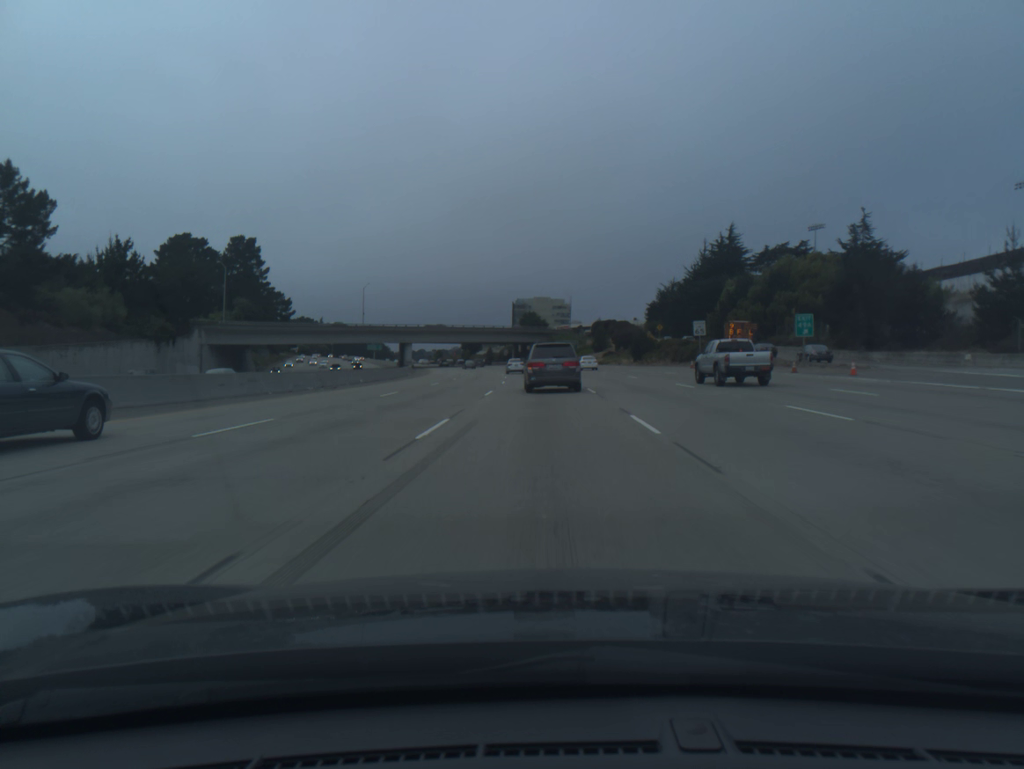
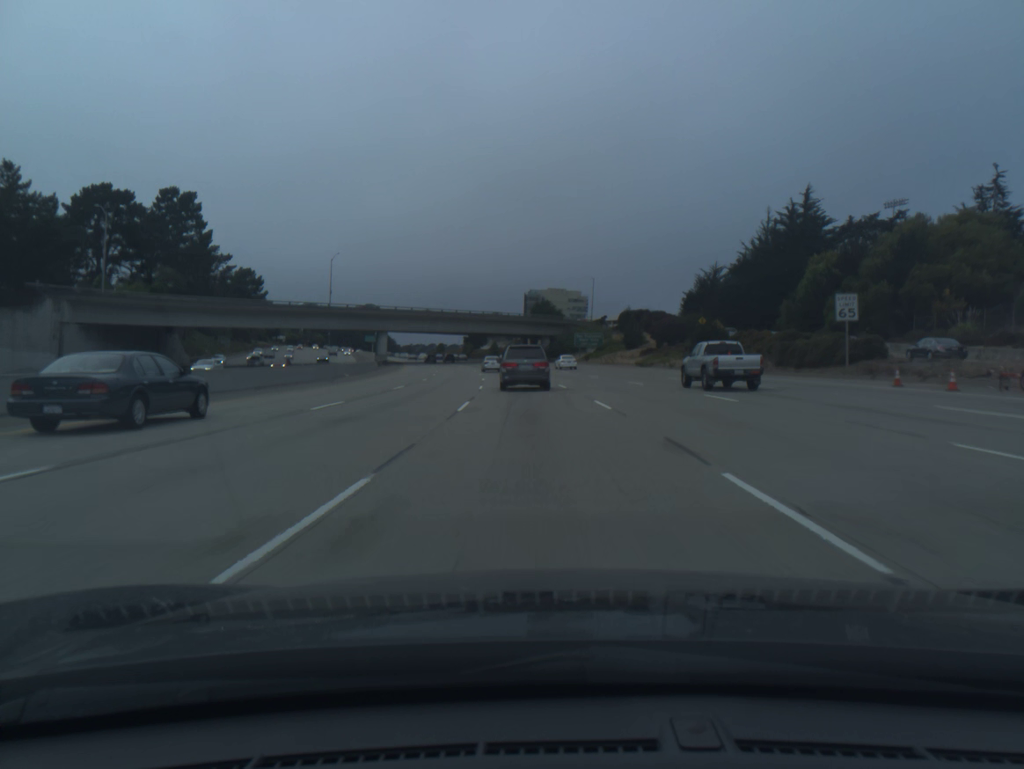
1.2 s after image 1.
(-0.2, +36.2) m; -1°
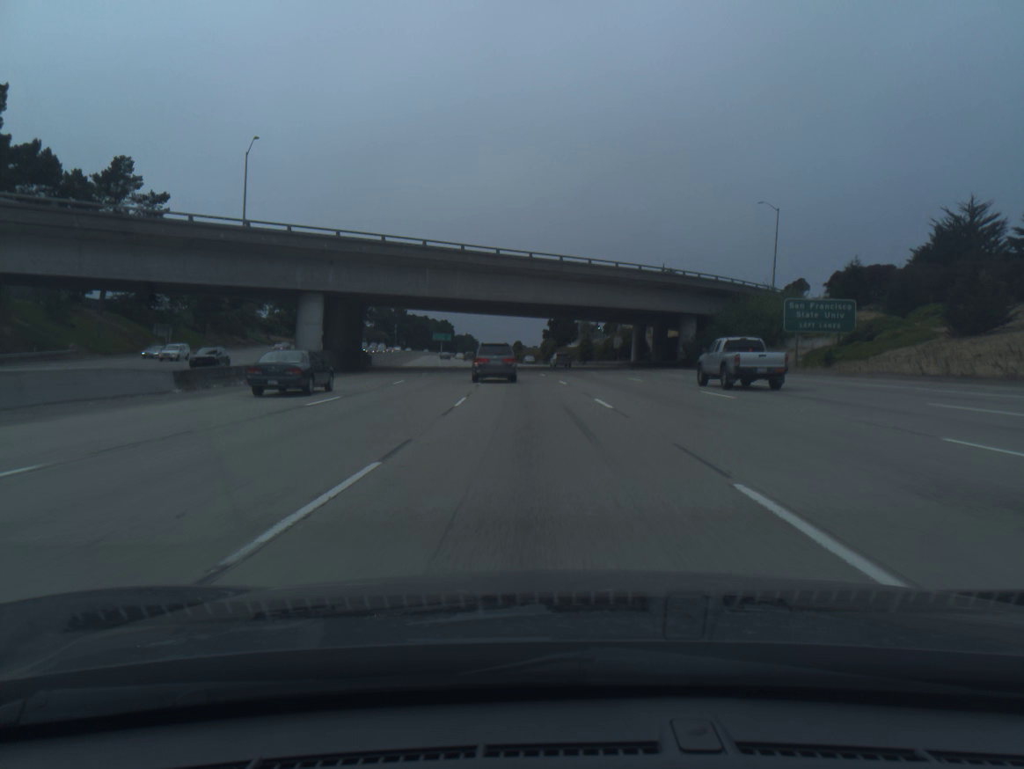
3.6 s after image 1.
(-3.9, +71.5) m; -7°
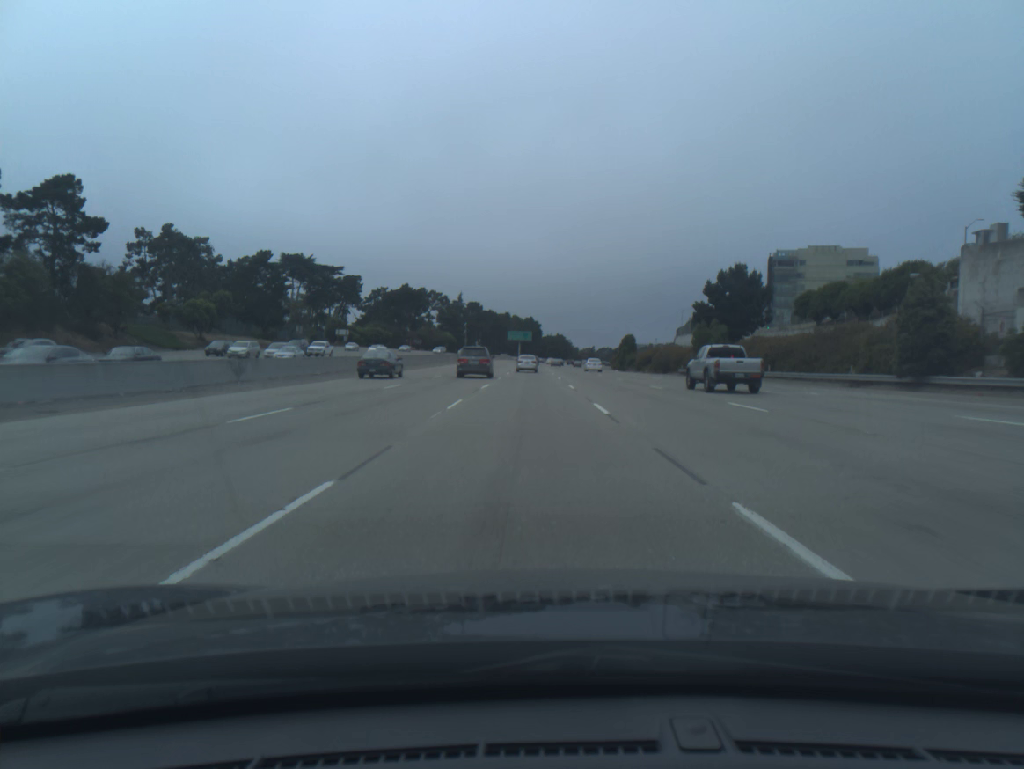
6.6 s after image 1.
(-5.6, +86.7) m; -7°
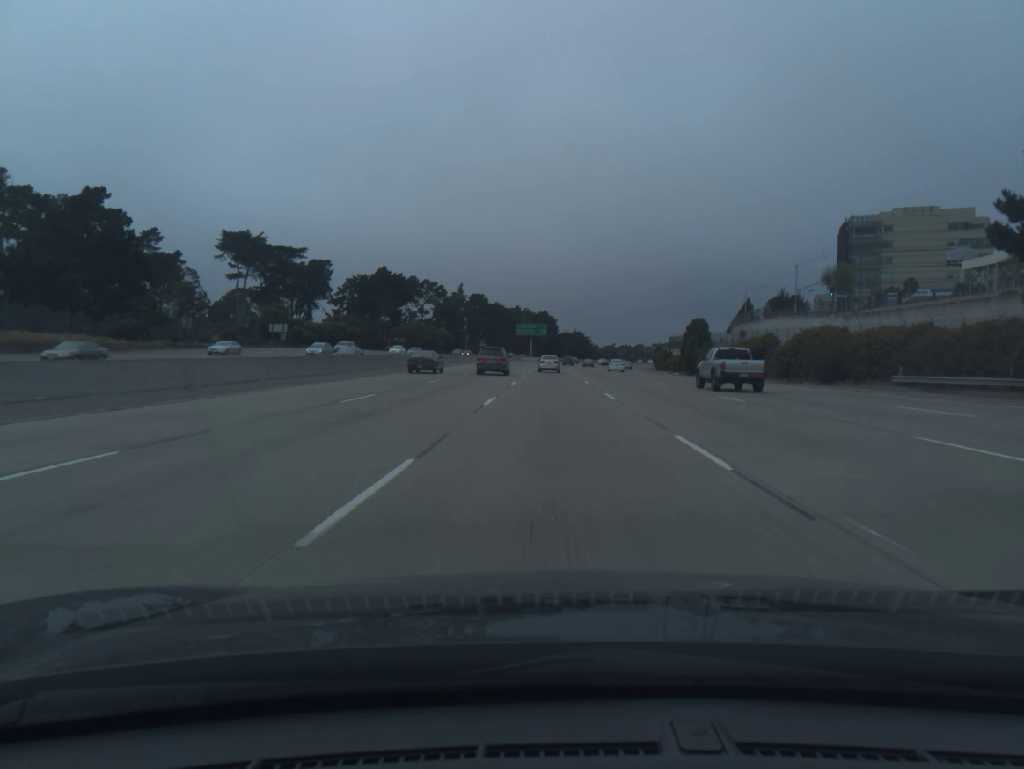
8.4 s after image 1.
(-1.0, +52.2) m; -1°
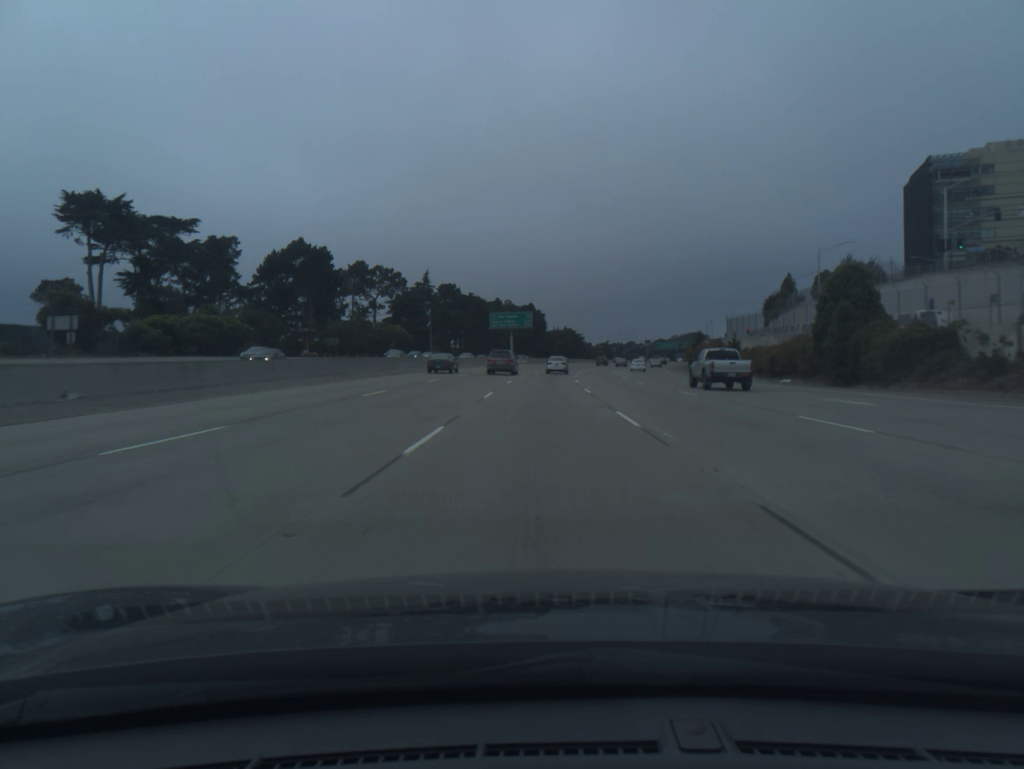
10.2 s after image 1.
(+0.5, +52.5) m; +1°
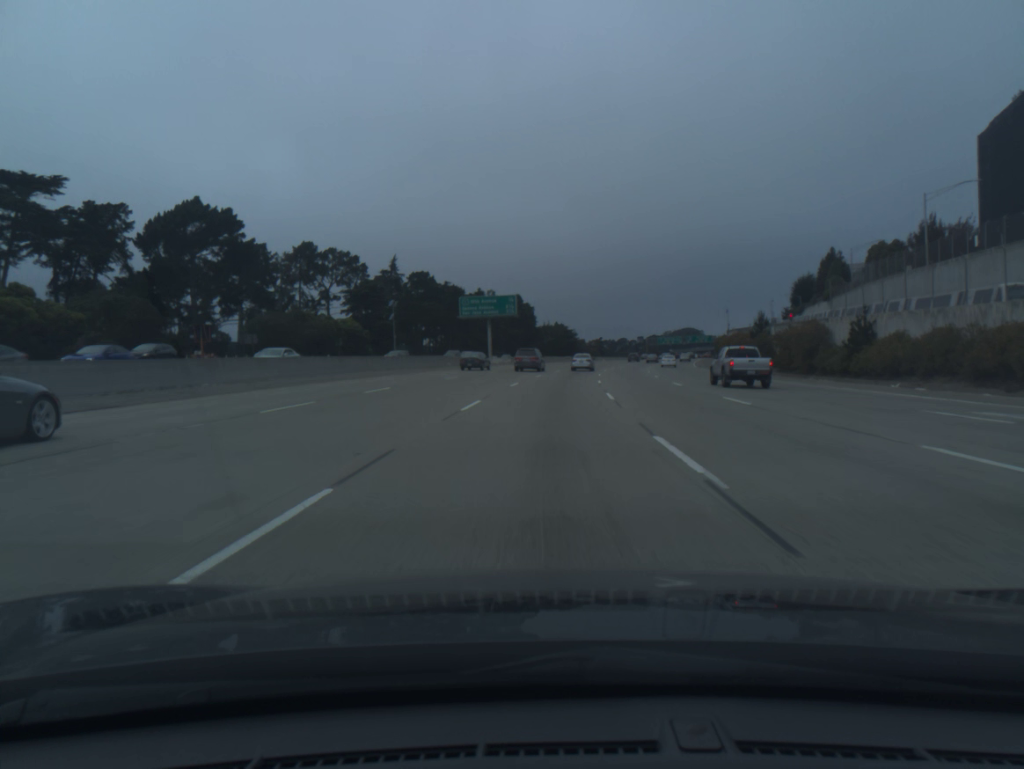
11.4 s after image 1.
(+0.1, +35.1) m; +1°
